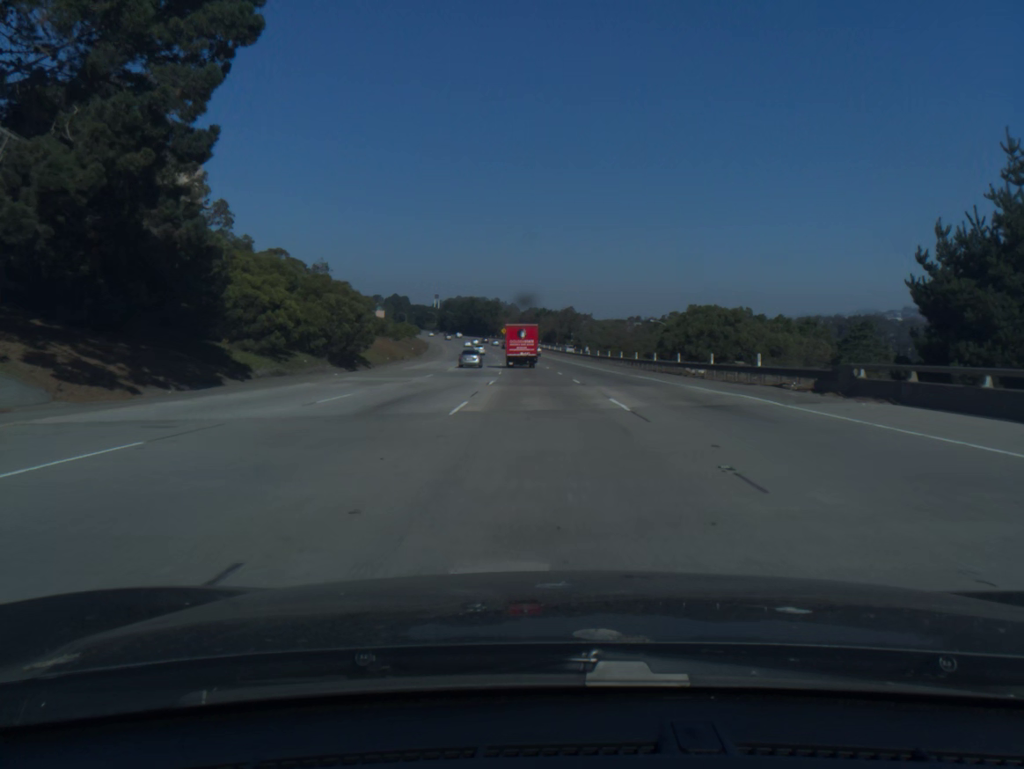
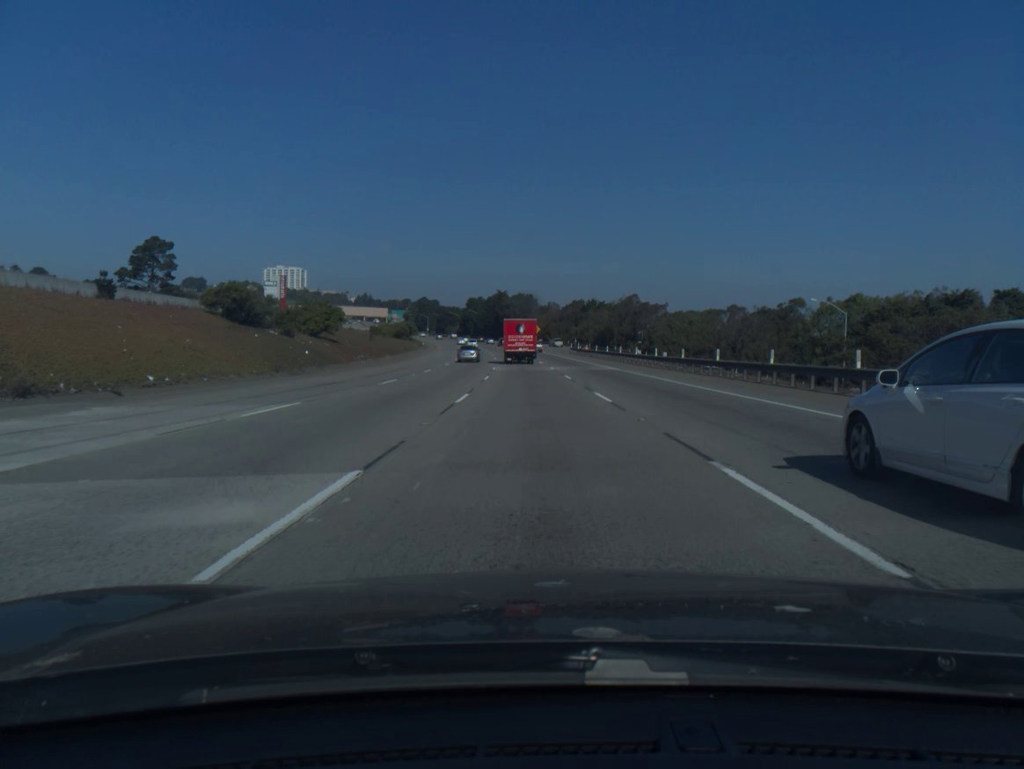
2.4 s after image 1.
(-1.8, +70.4) m; -3°
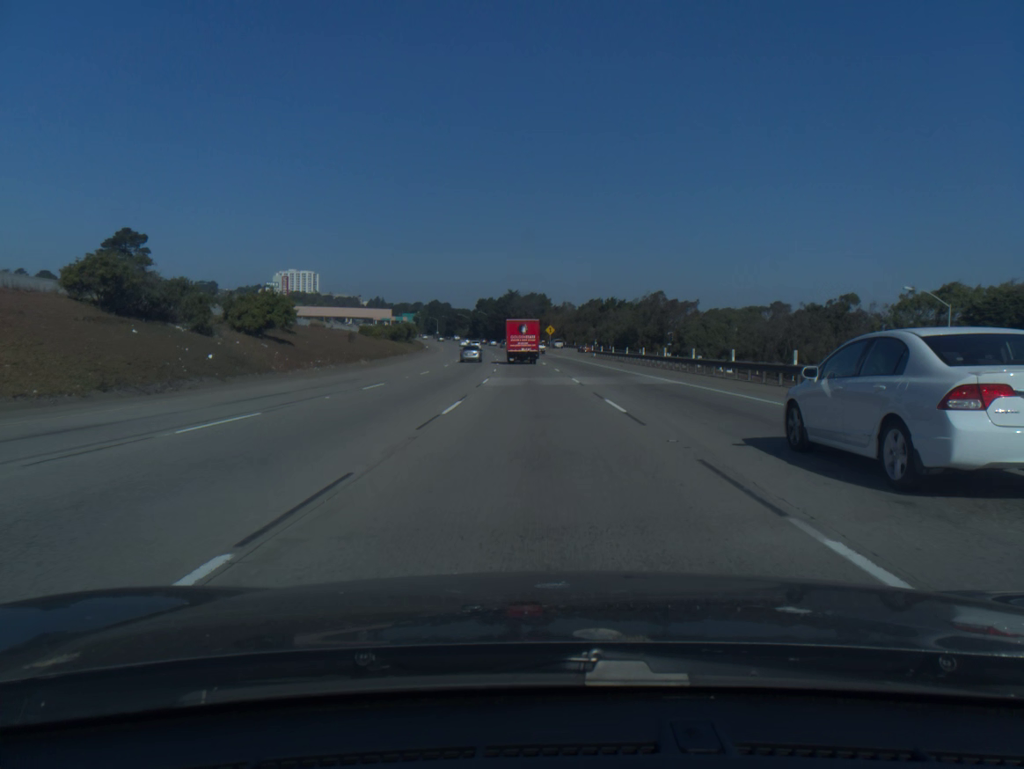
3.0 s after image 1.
(-0.1, +17.6) m; -1°
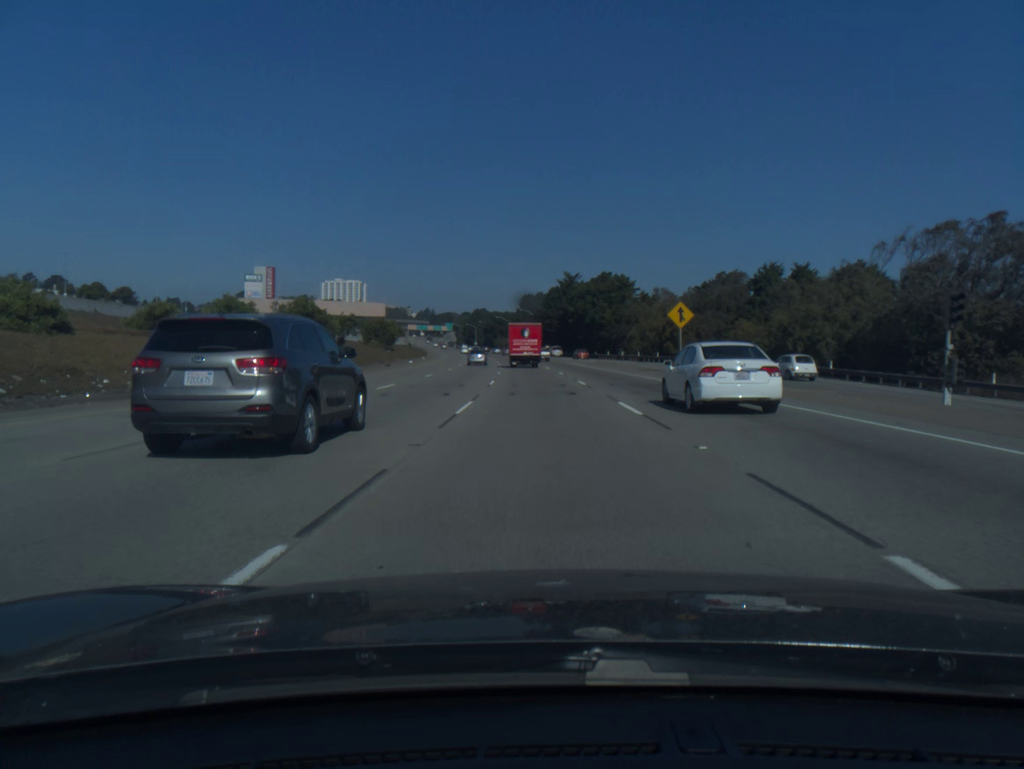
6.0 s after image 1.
(-3.5, +87.5) m; -4°
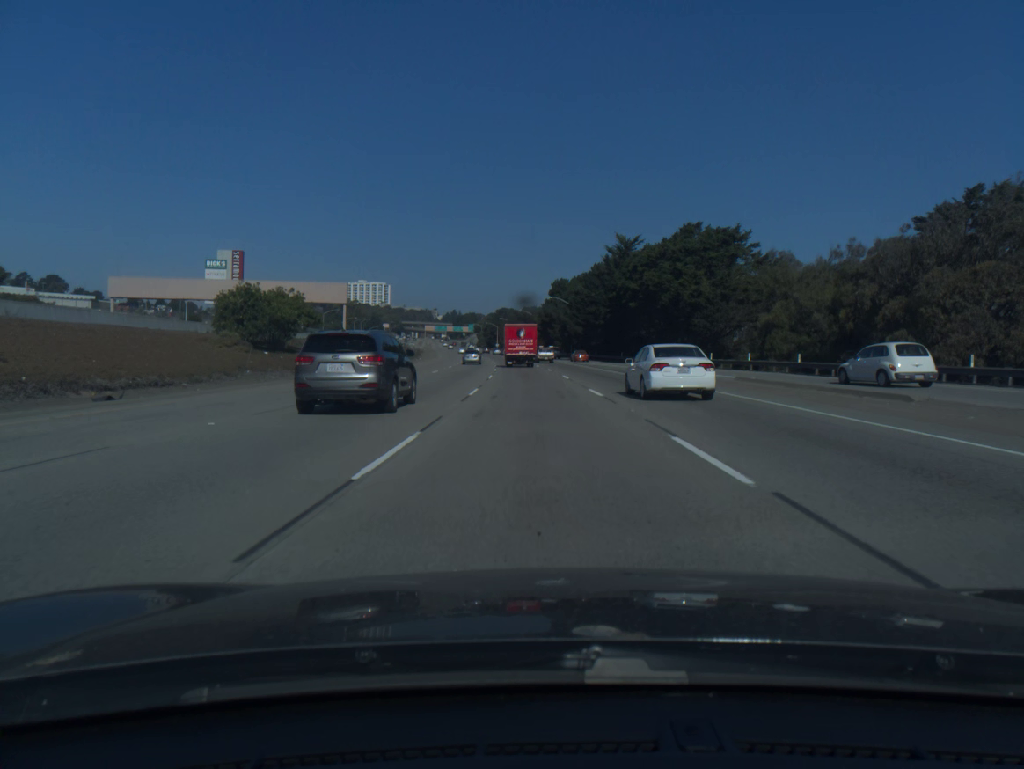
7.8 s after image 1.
(-1.0, +52.1) m; -2°
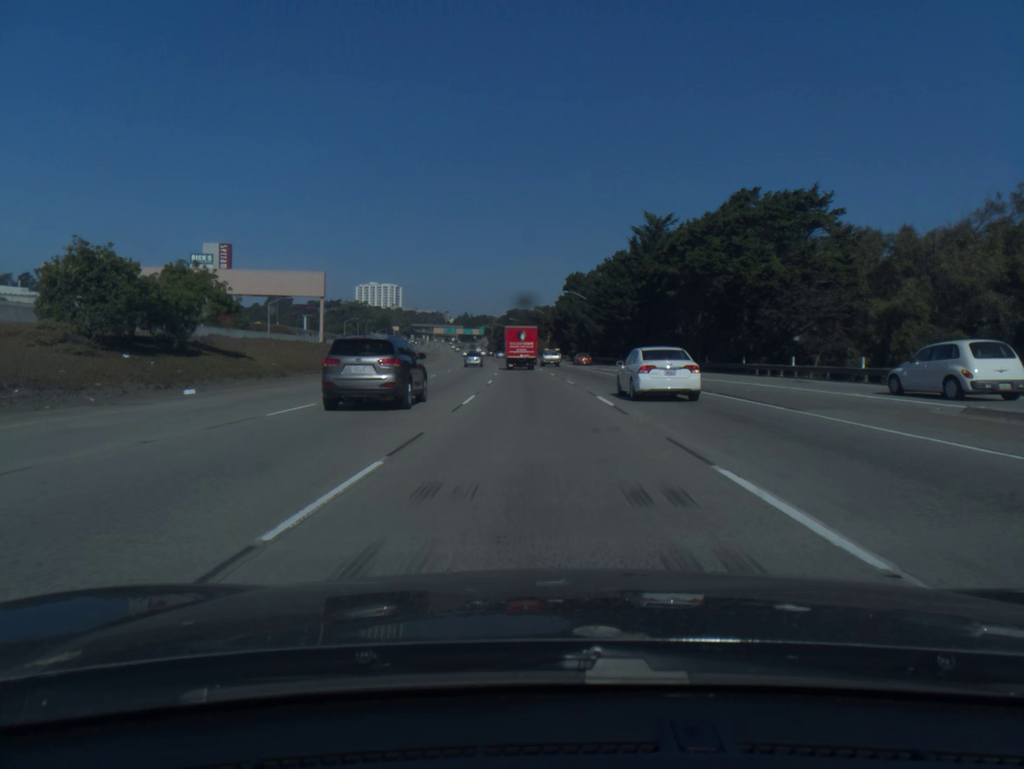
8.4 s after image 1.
(-0.1, +17.3) m; -1°
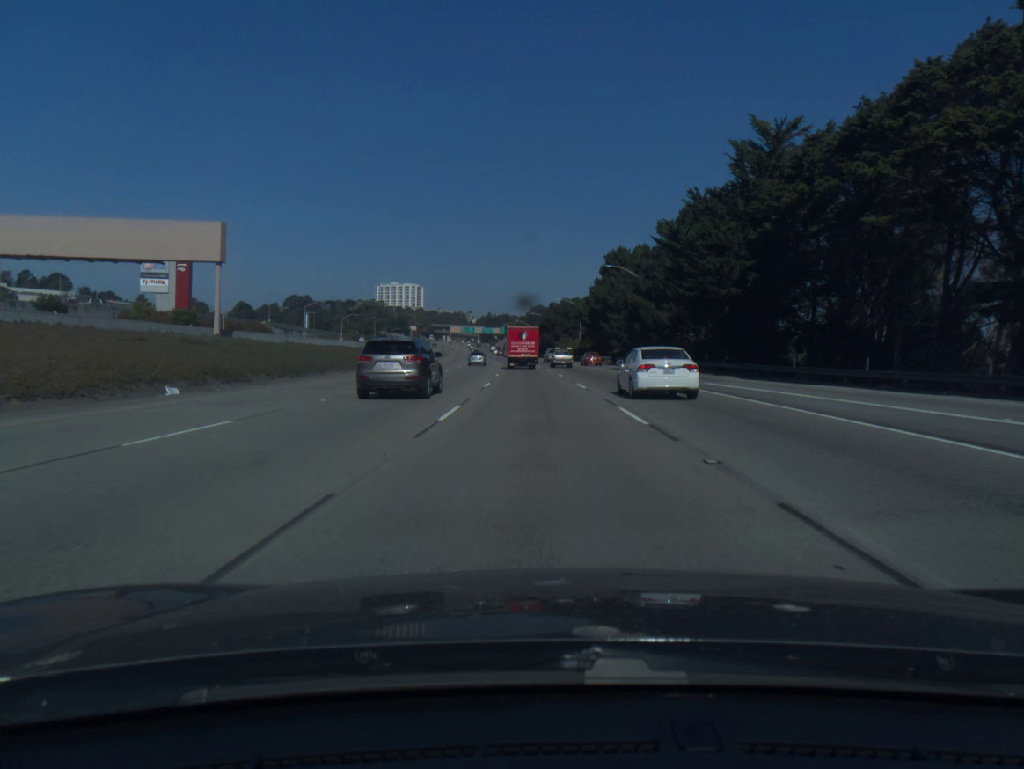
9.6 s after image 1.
(-0.6, +34.7) m; -2°
